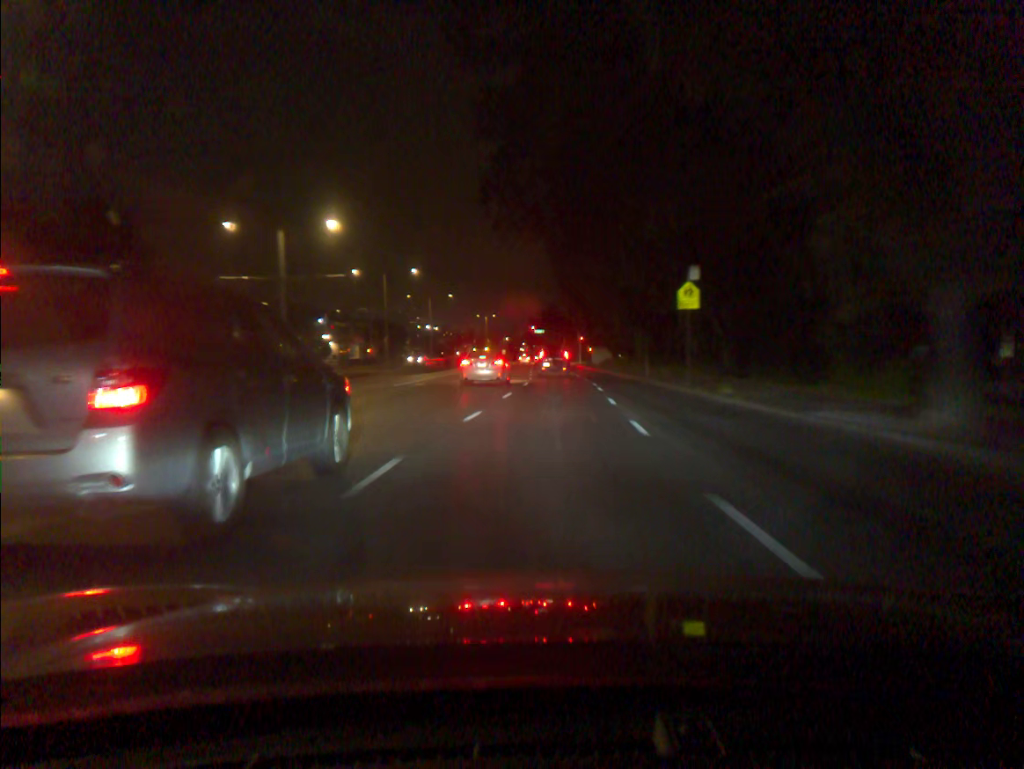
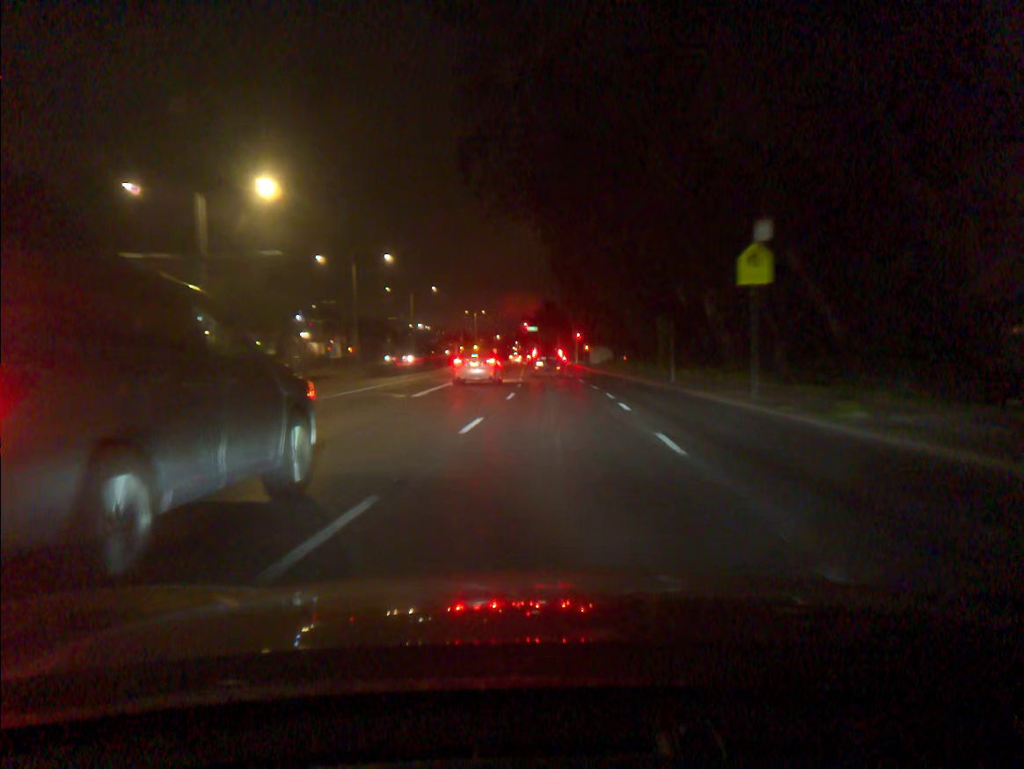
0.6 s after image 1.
(0.0, +10.1) m; 0°
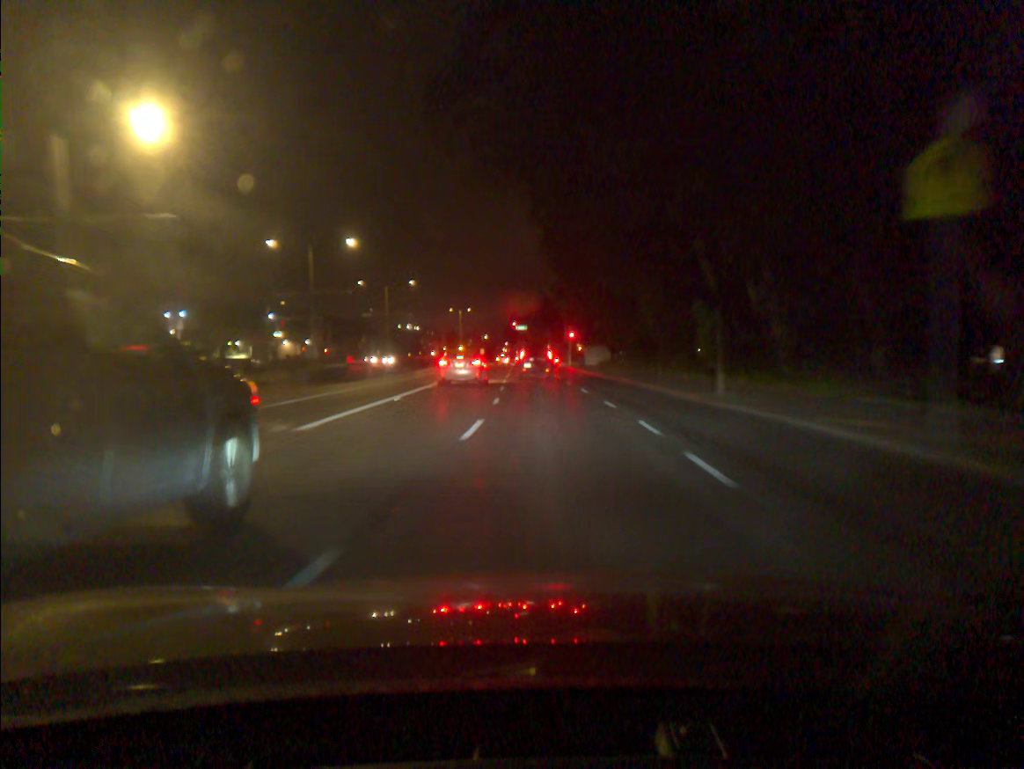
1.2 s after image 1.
(+0.1, +9.8) m; +1°
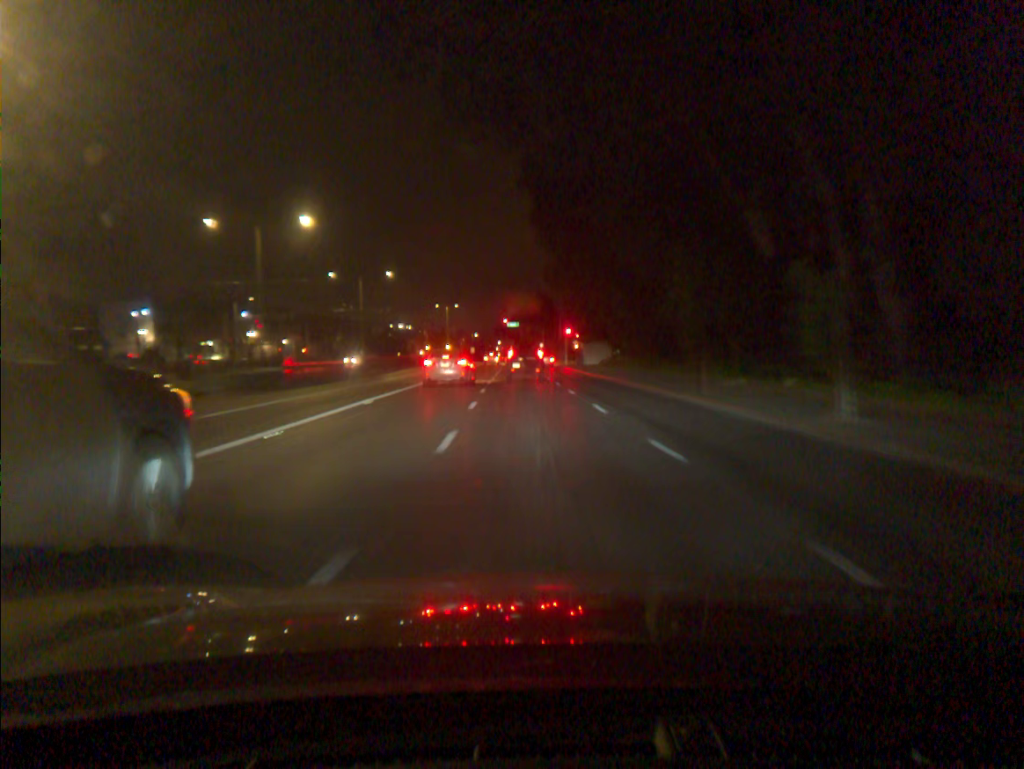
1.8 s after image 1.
(0.0, +9.4) m; 0°
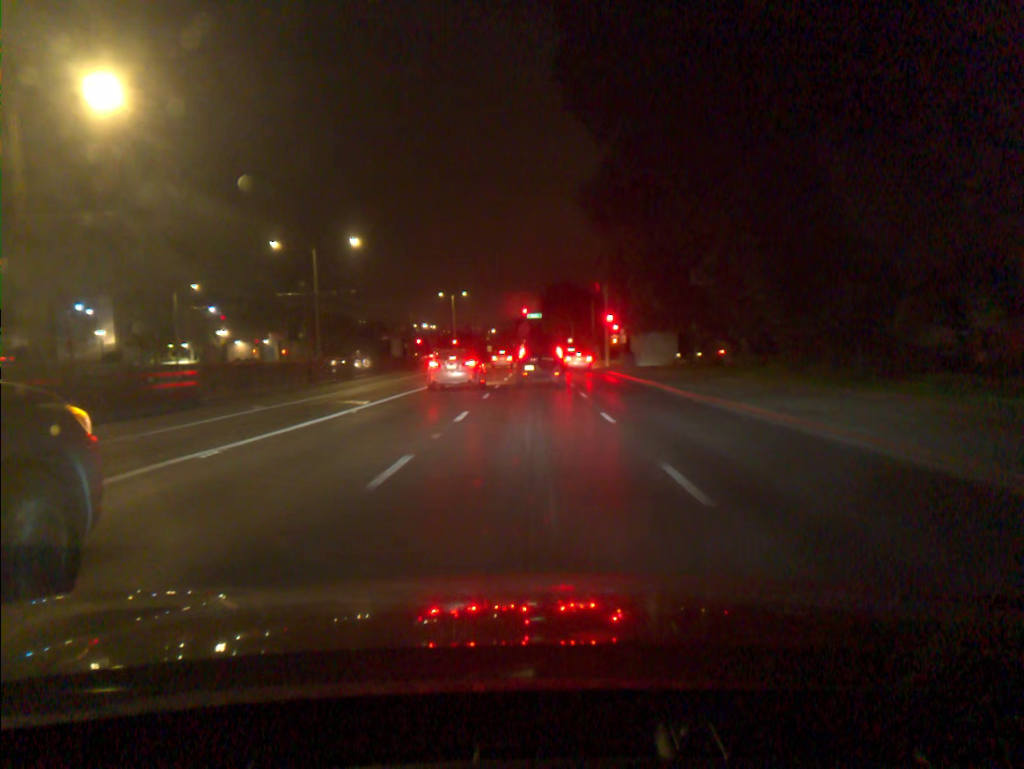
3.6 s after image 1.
(-0.3, +25.0) m; -2°
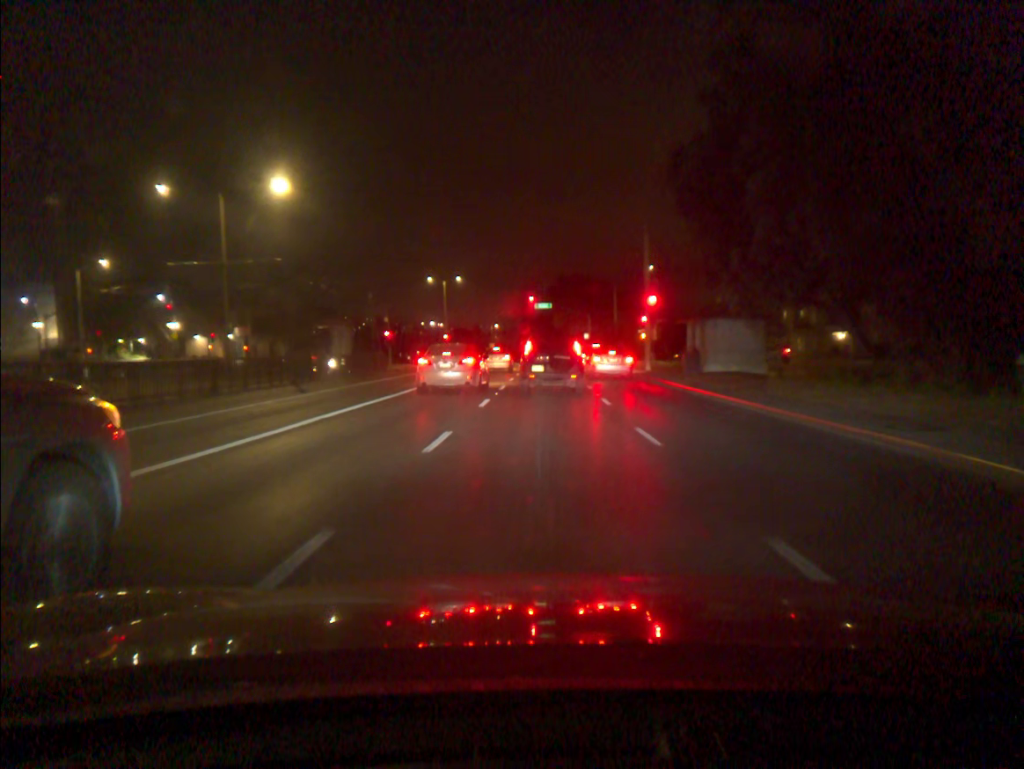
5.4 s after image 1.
(-0.2, +19.0) m; -1°
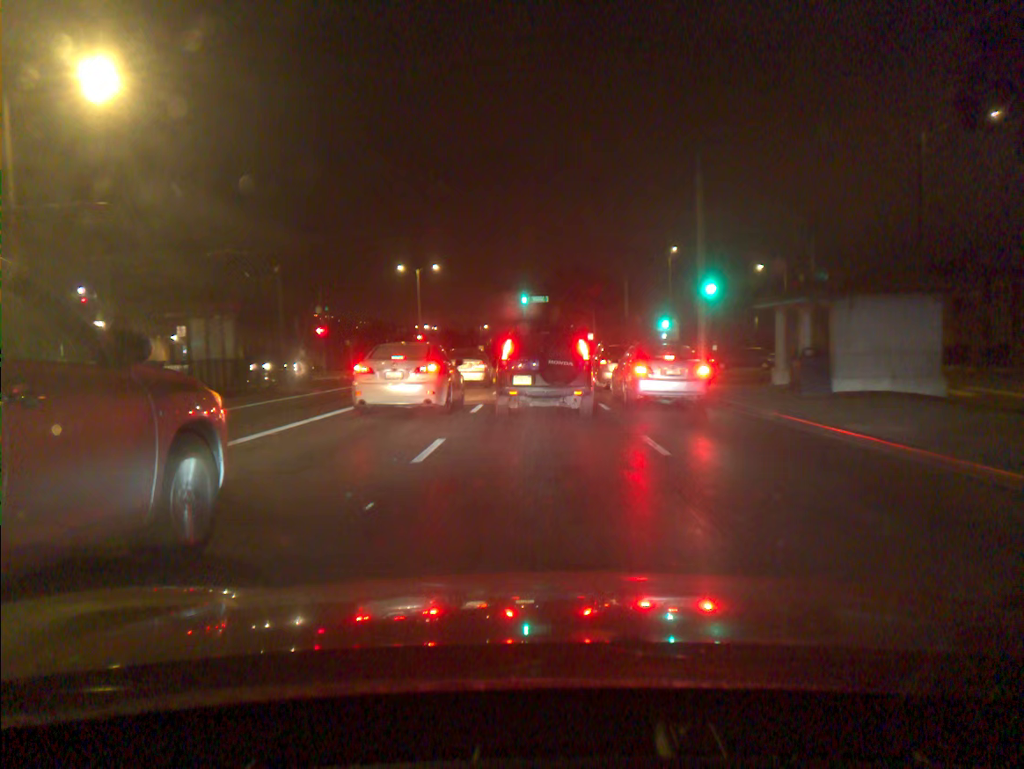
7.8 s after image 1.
(+0.1, +15.7) m; +1°
